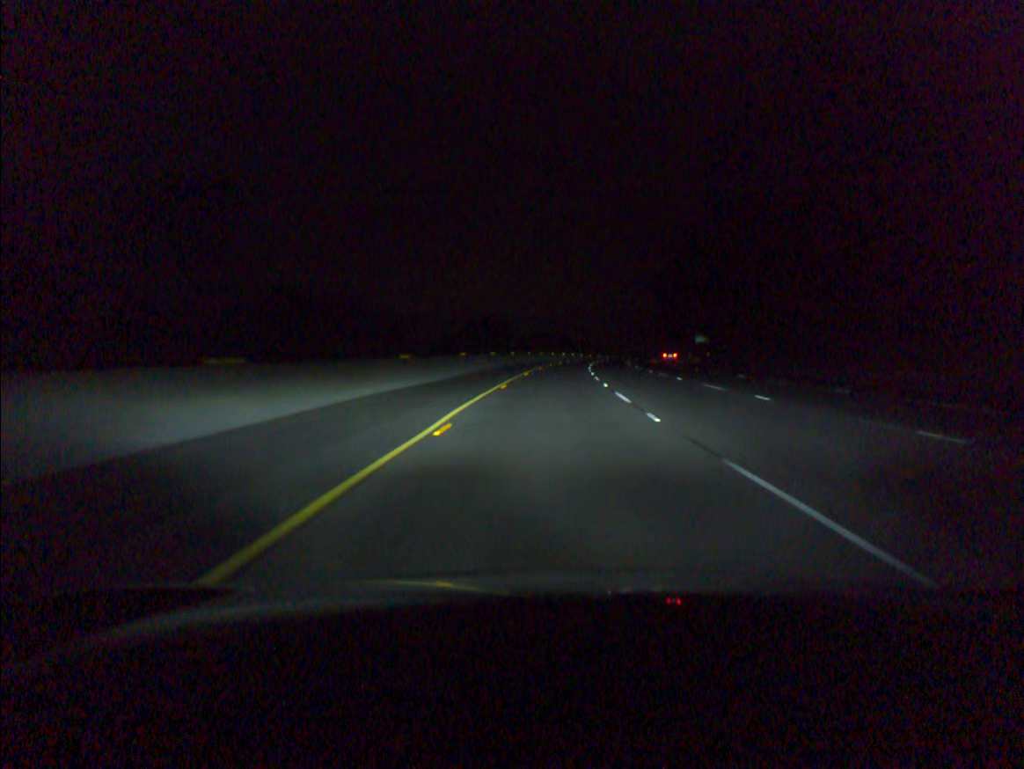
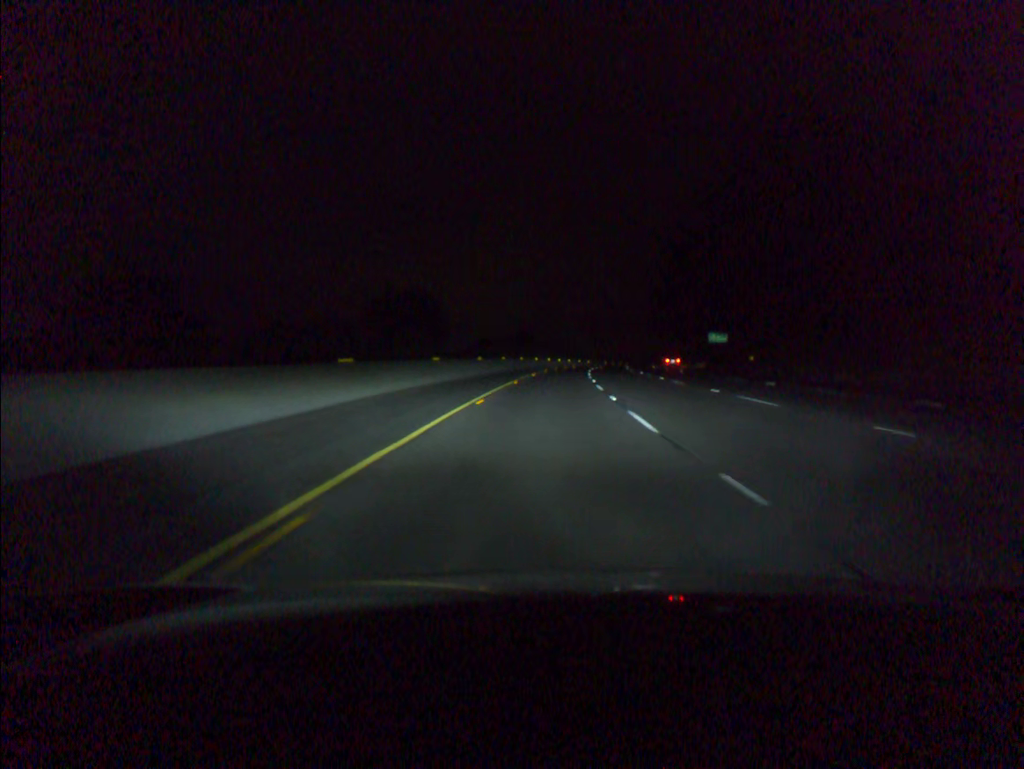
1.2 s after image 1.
(+0.8, +35.9) m; +2°
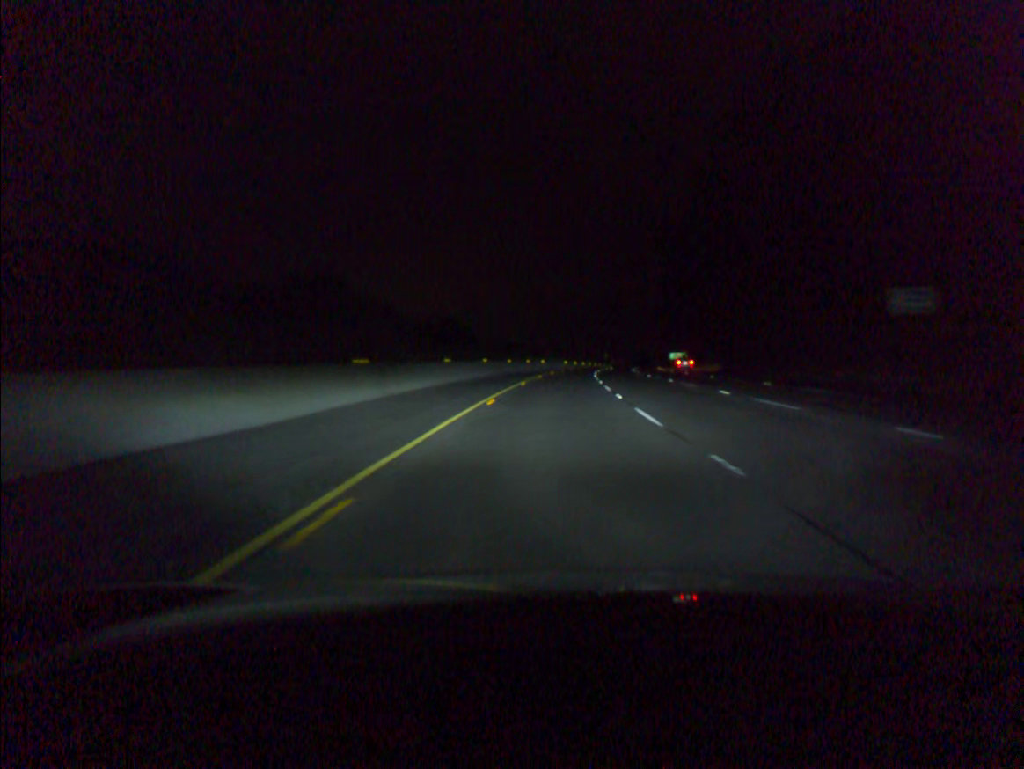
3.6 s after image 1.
(+2.4, +72.1) m; +4°
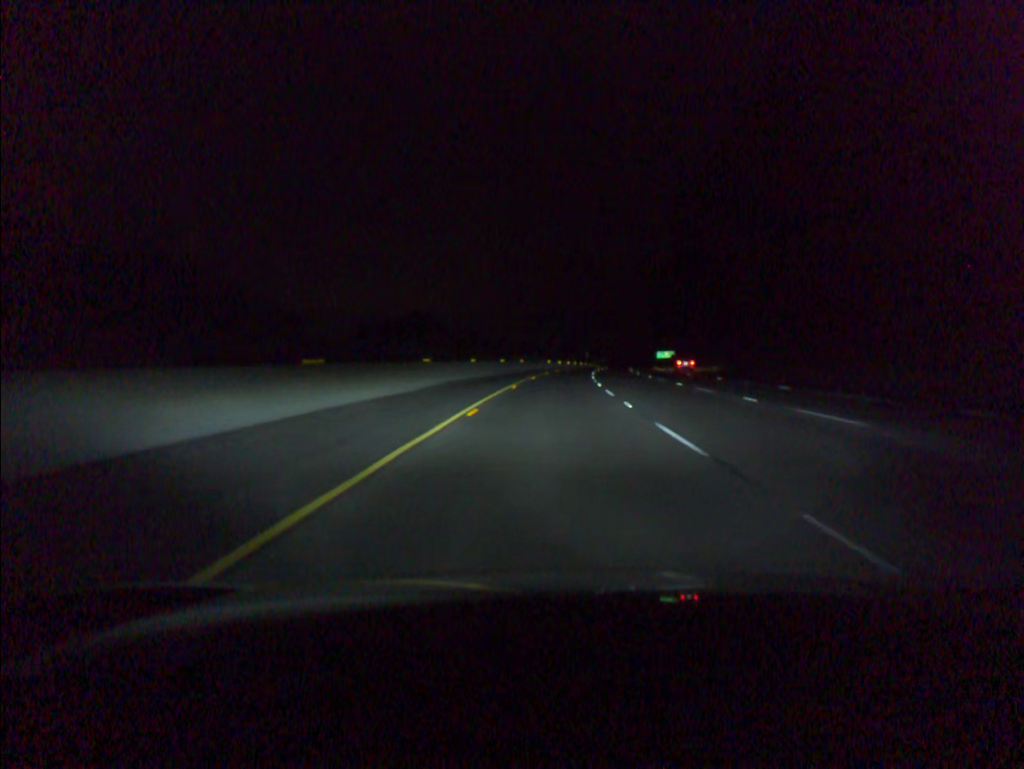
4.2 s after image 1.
(+0.2, +18.3) m; +1°
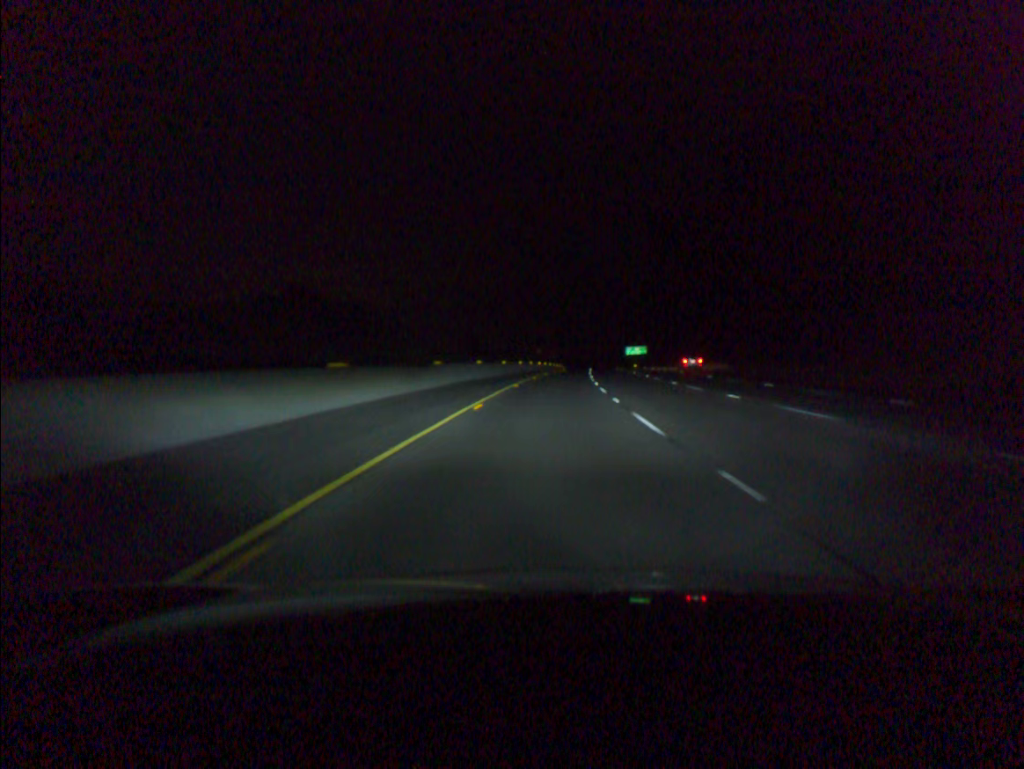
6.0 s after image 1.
(+1.9, +55.9) m; +4°
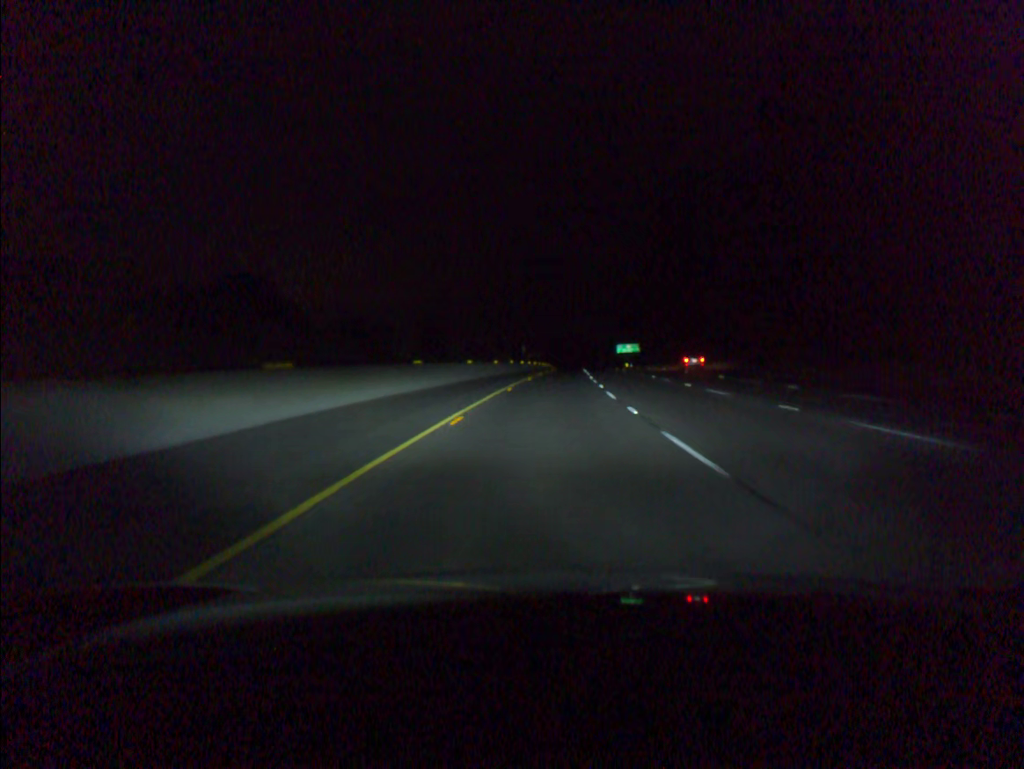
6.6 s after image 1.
(+0.2, +19.0) m; +1°
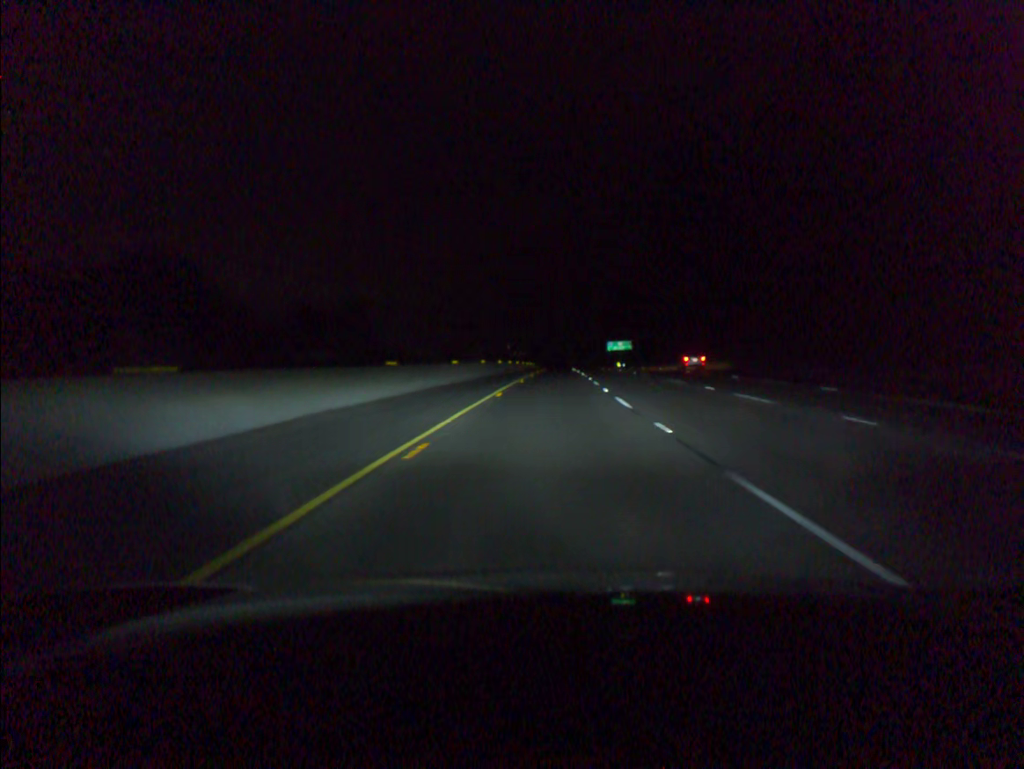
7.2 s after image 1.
(+0.2, +19.1) m; +1°
